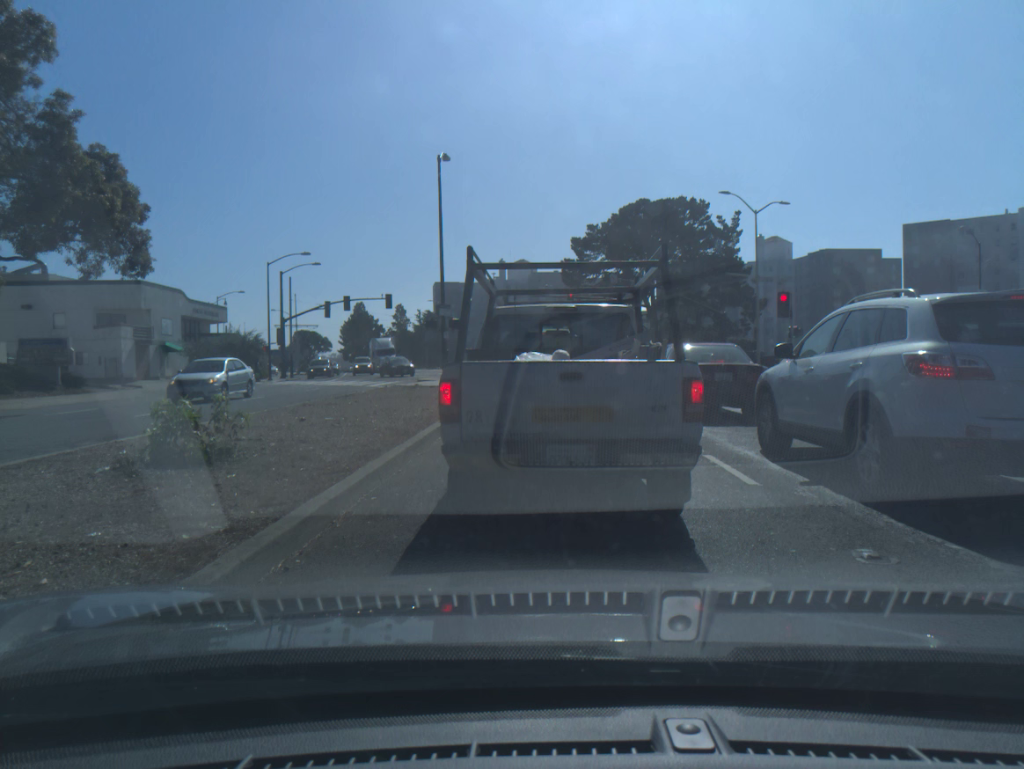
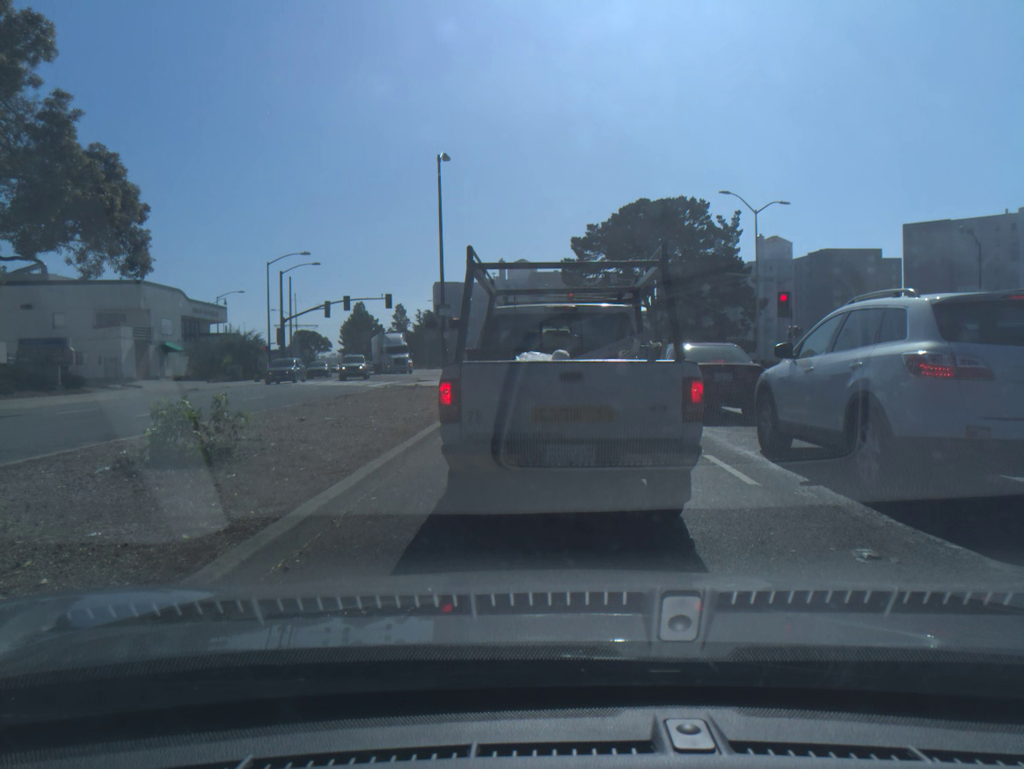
(0.0, 0.0) m; 0°
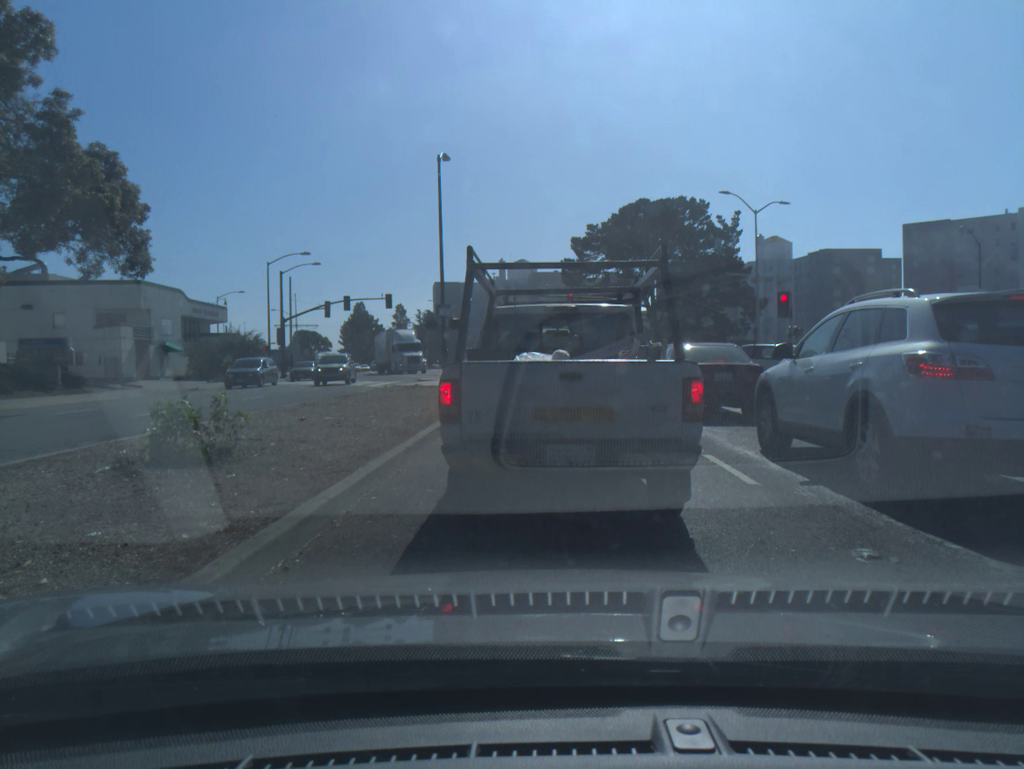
(0.0, 0.0) m; 0°
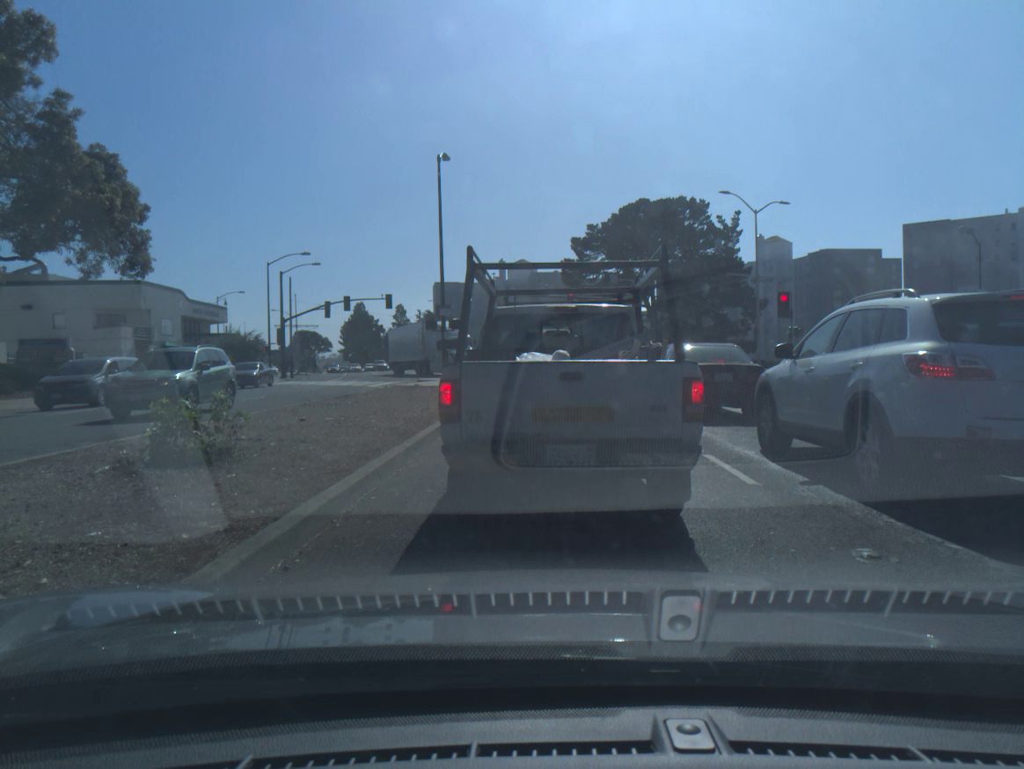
(0.0, 0.0) m; 0°
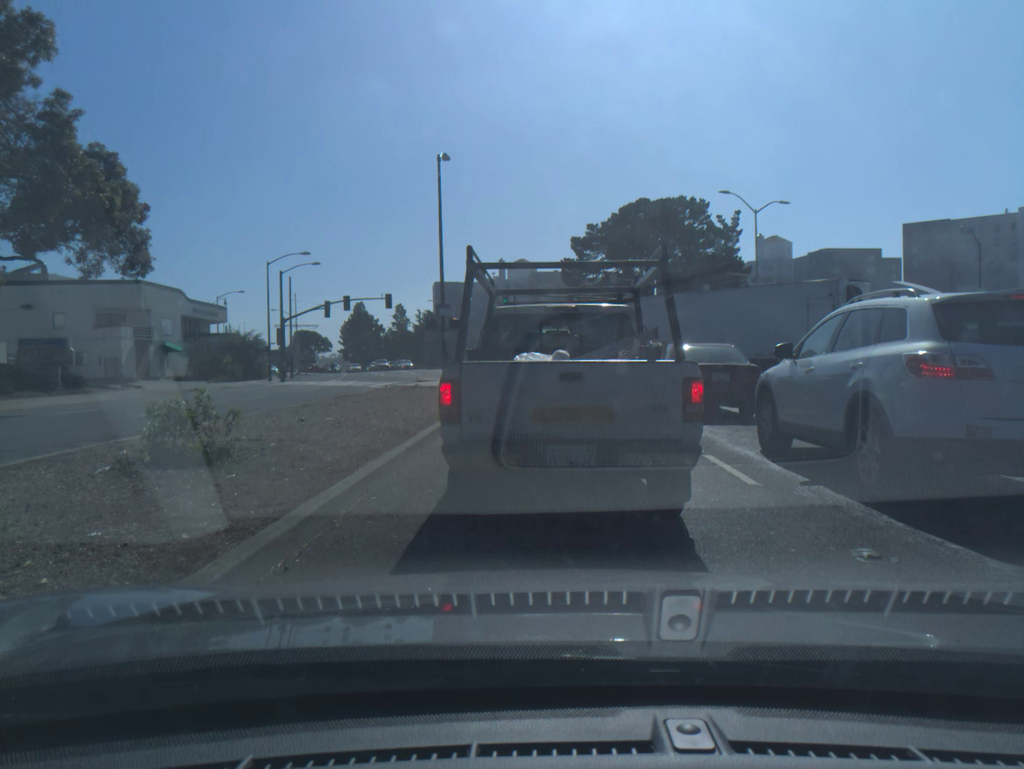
(+0.1, 0.0) m; 0°
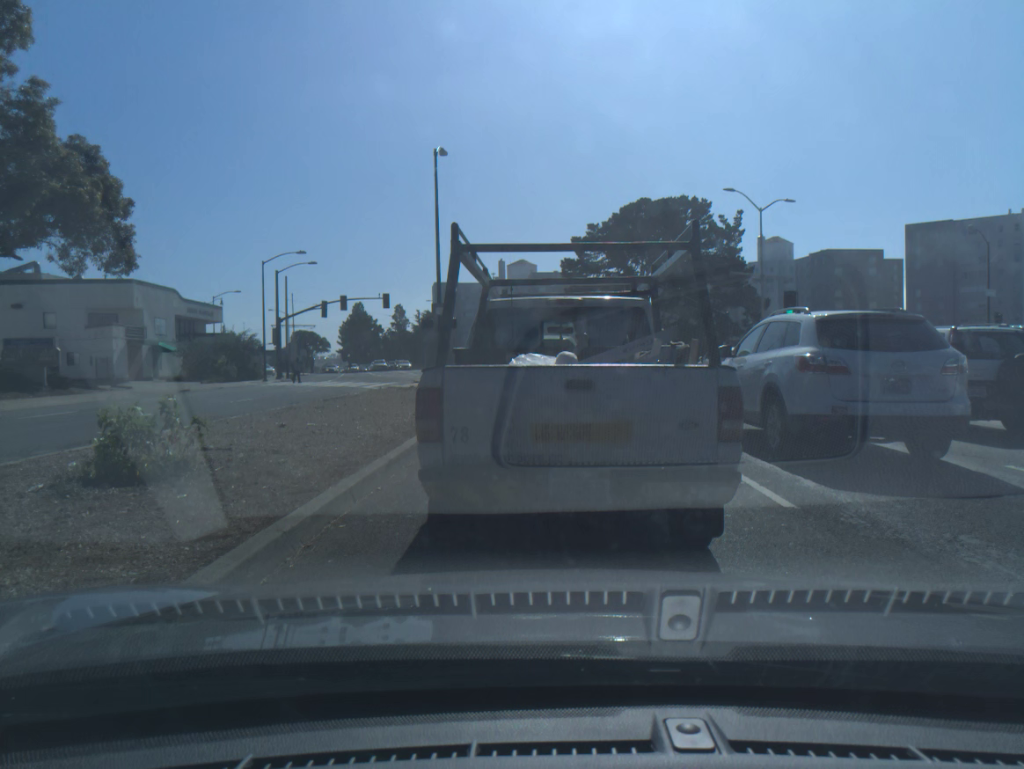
(0.0, +1.0) m; -1°
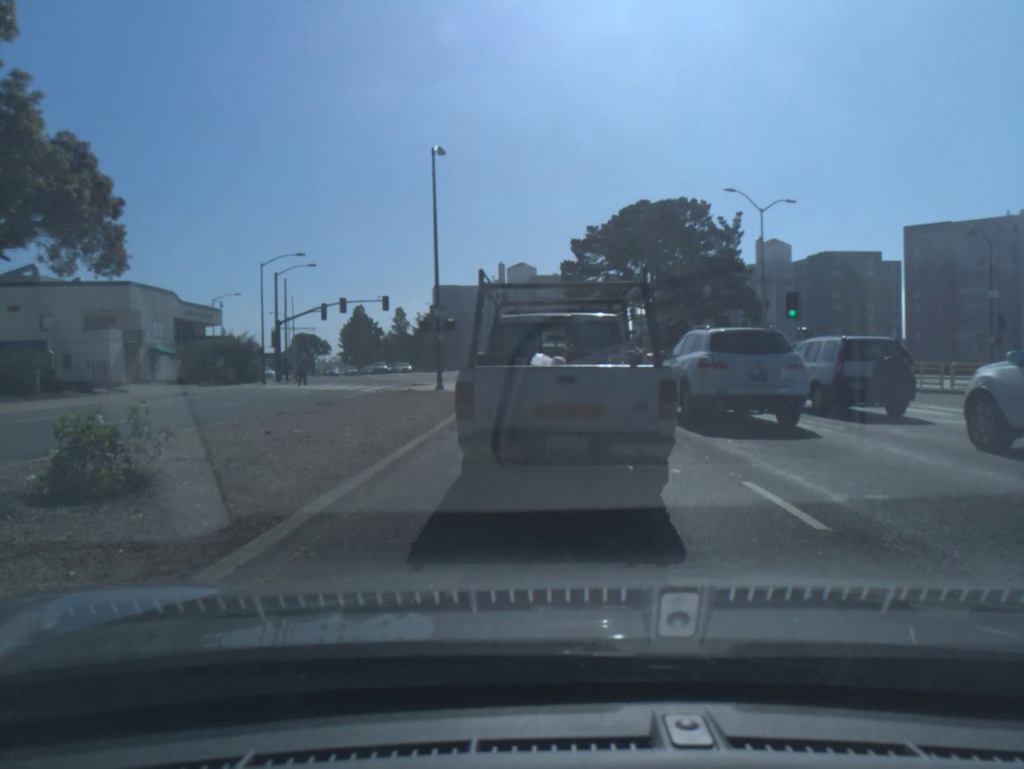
(0.0, +0.7) m; 0°
